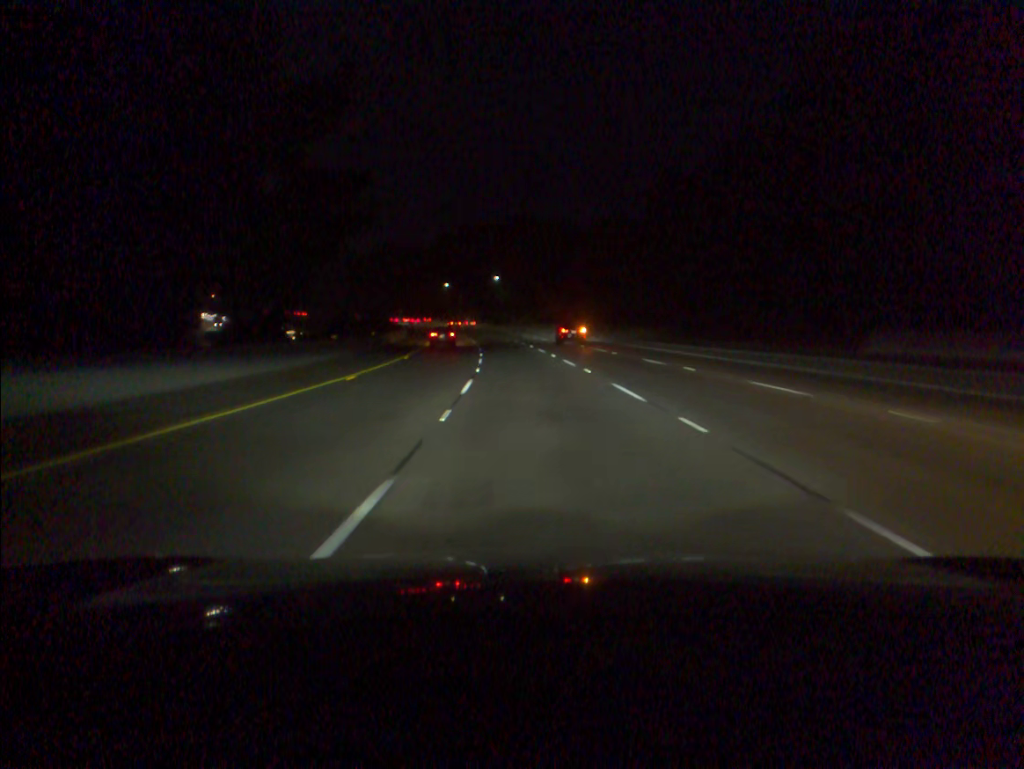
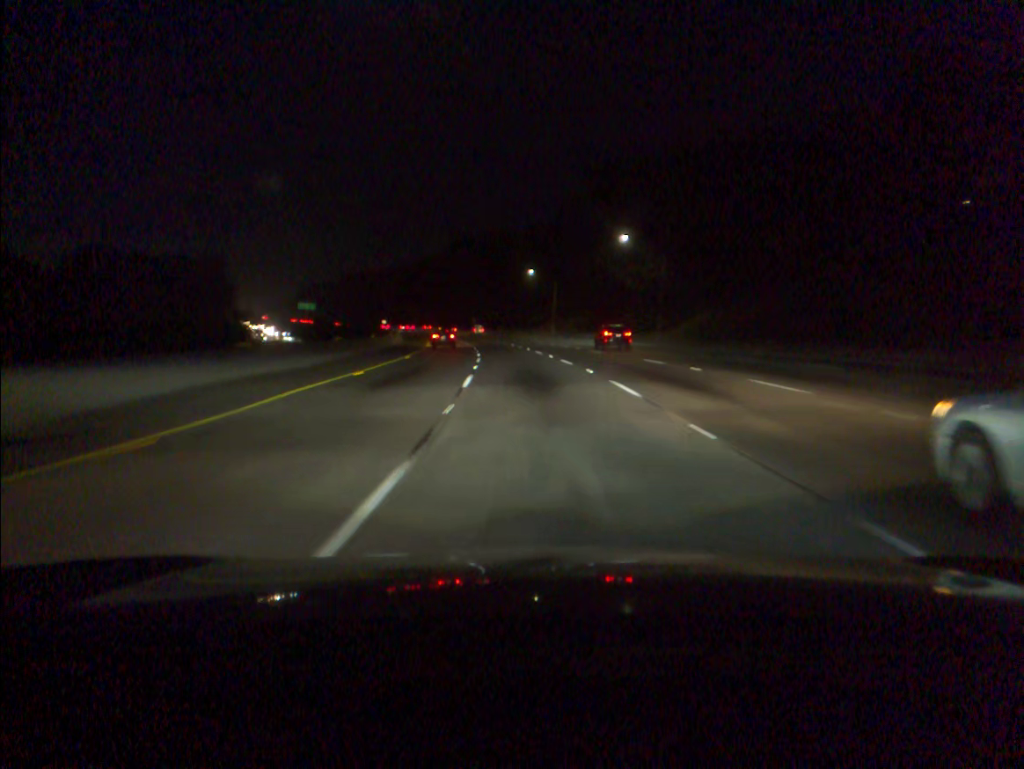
(-5.7, +86.6) m; -8°
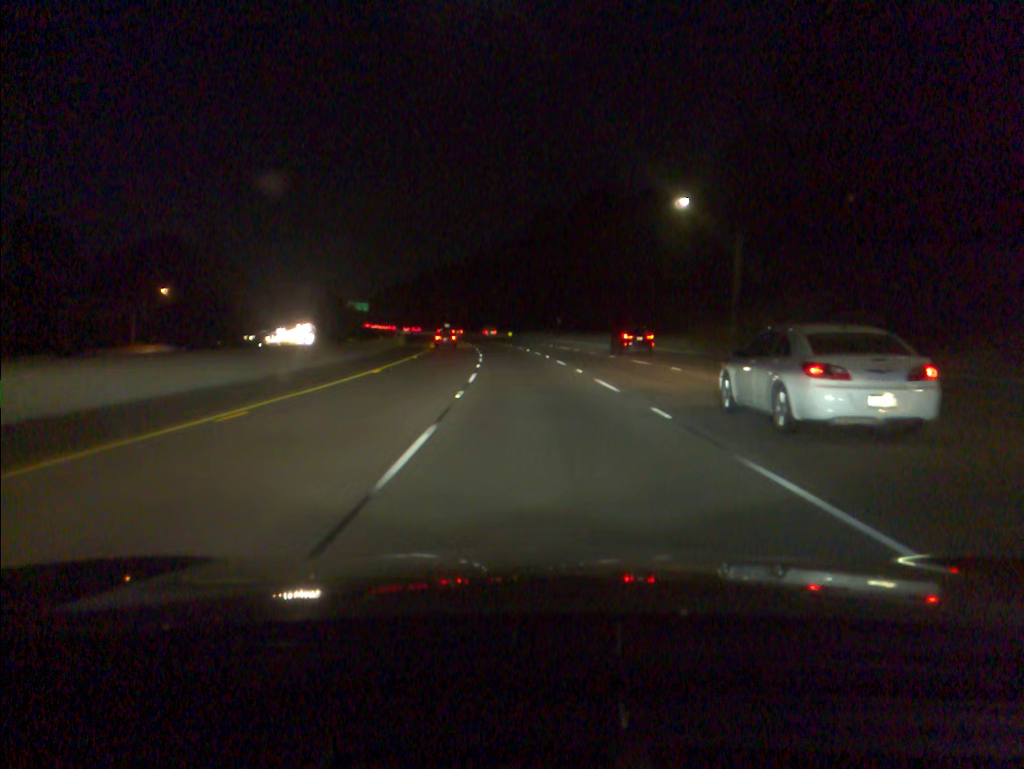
(-3.9, +69.5) m; -7°
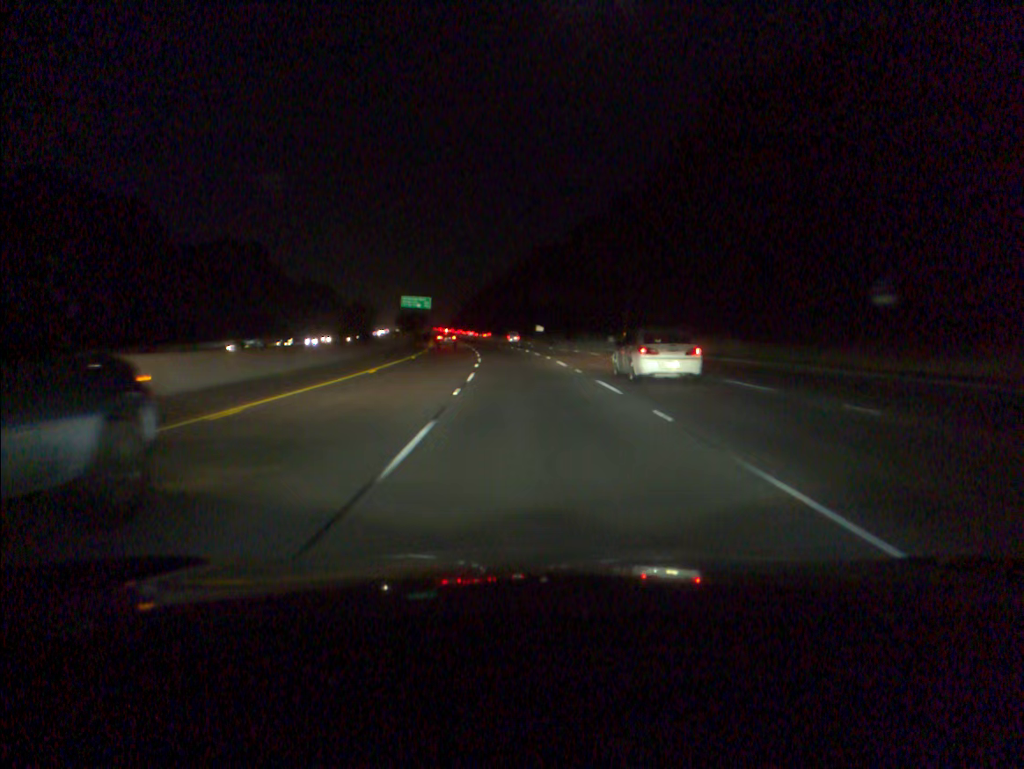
(-5.6, +87.5) m; -8°
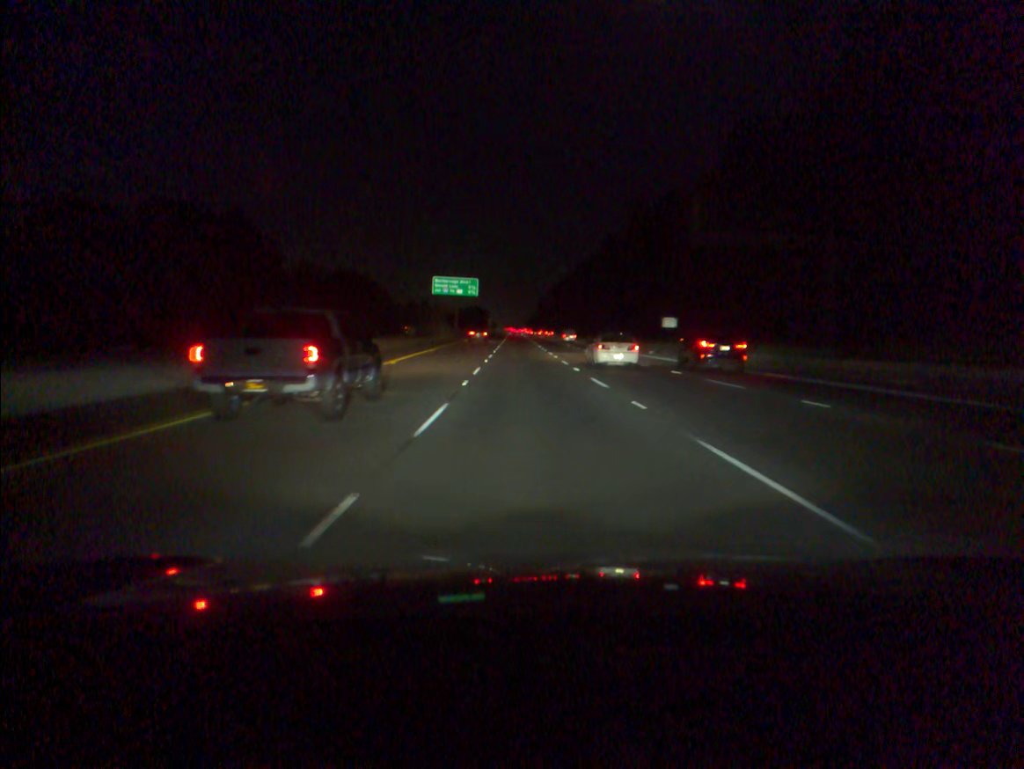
(-3.8, +69.9) m; -6°
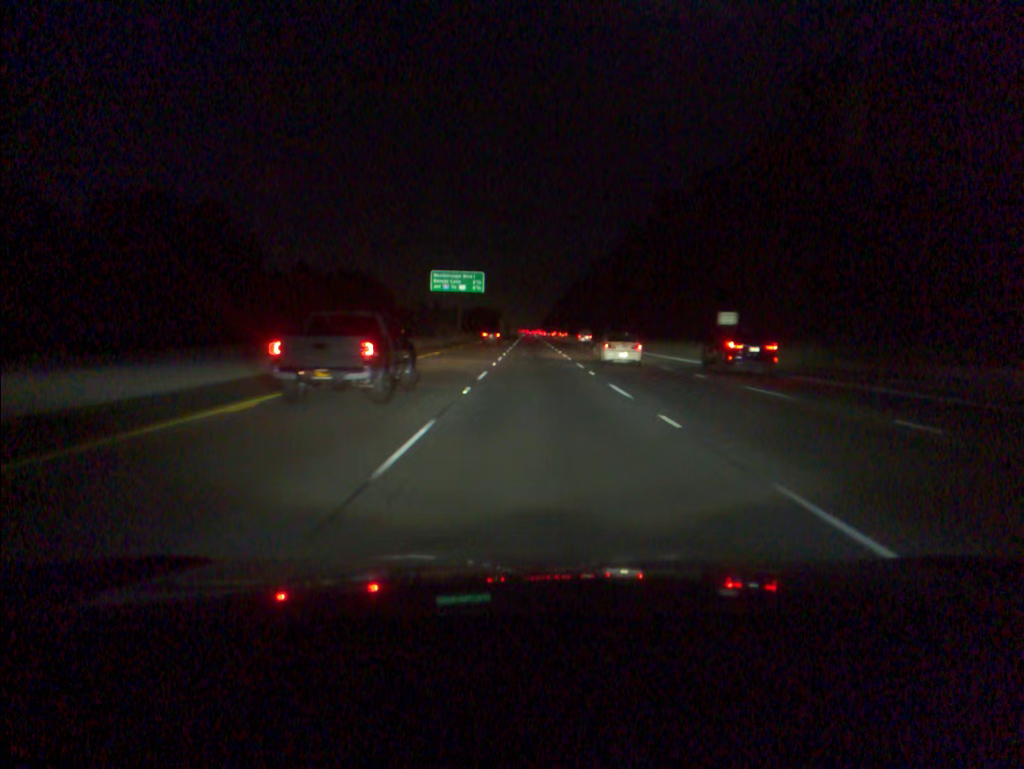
(-0.2, +17.4) m; -1°
